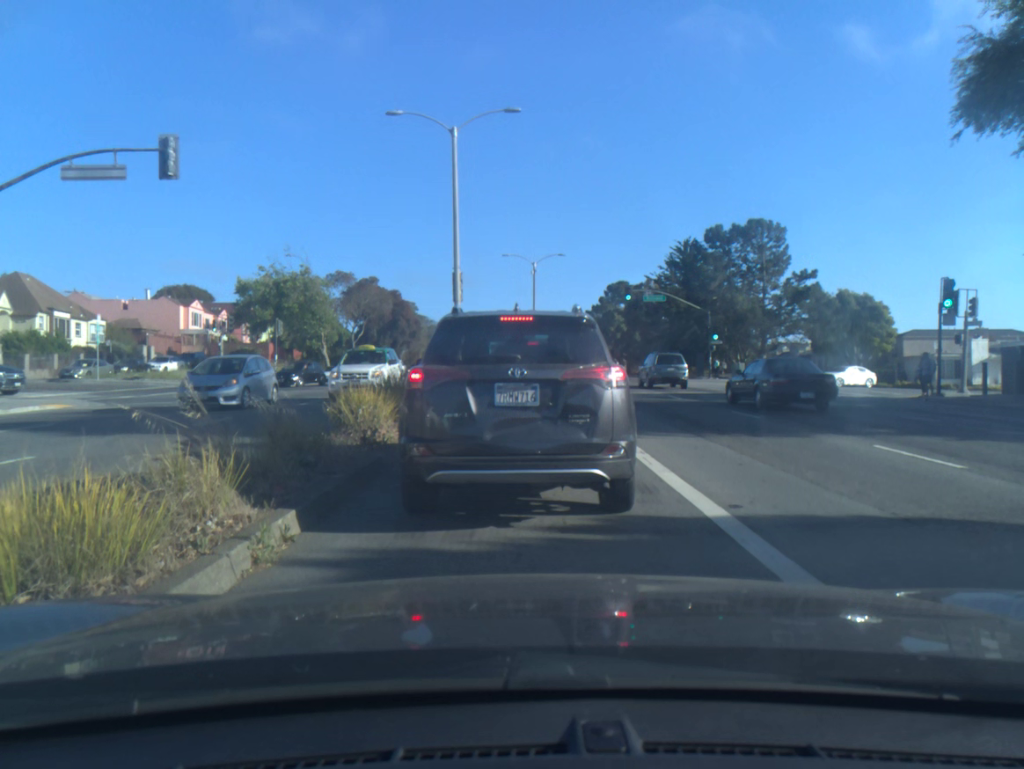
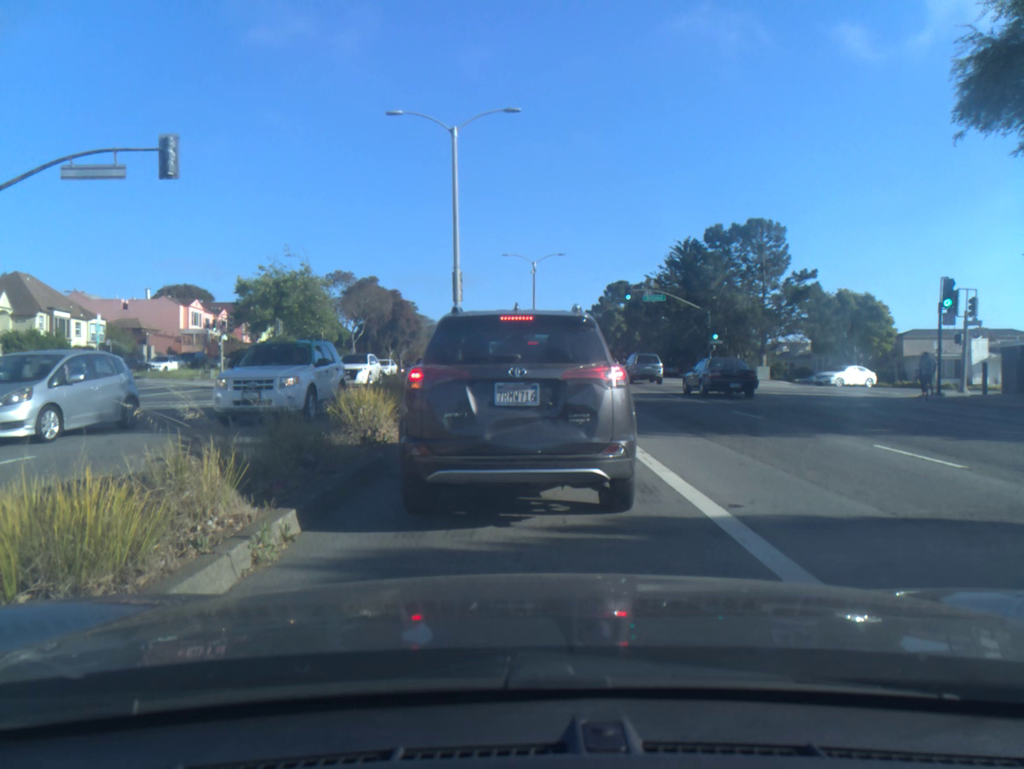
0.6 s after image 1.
(0.0, 0.0) m; 0°
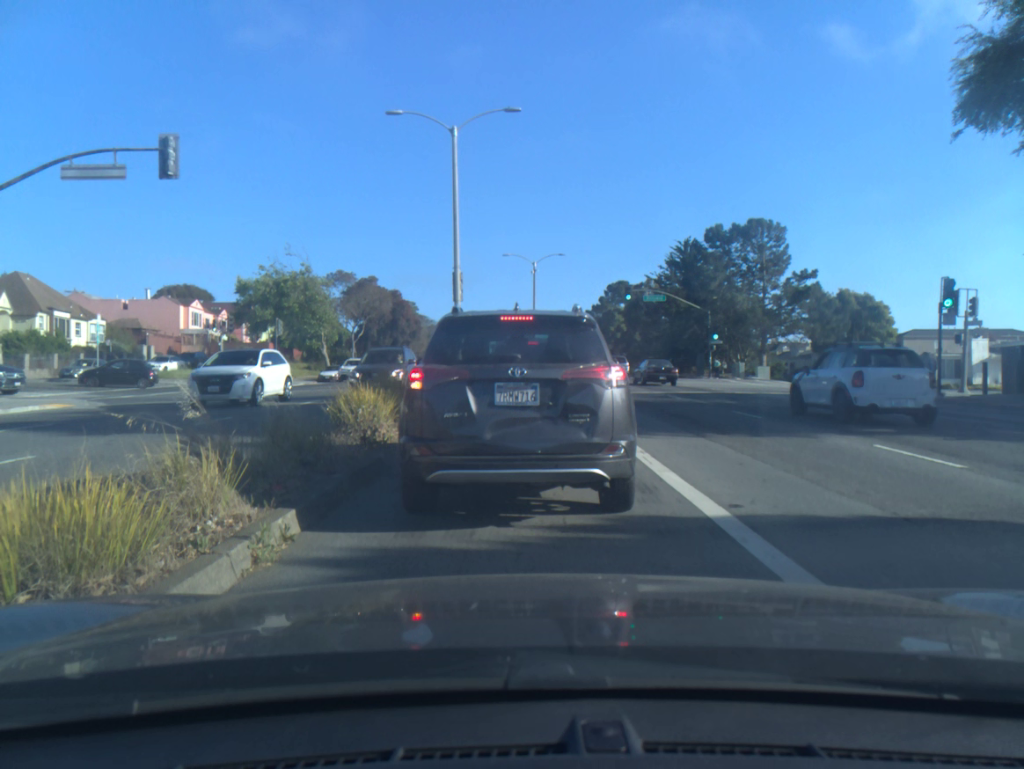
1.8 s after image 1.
(0.0, 0.0) m; 0°
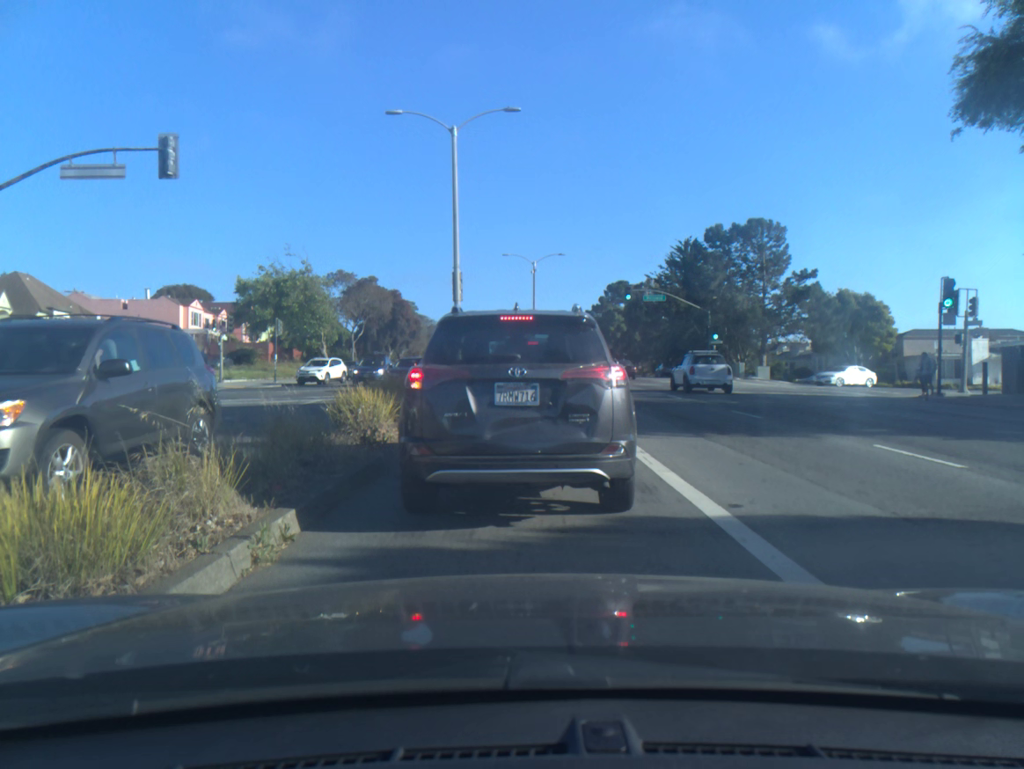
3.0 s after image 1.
(0.0, 0.0) m; 0°
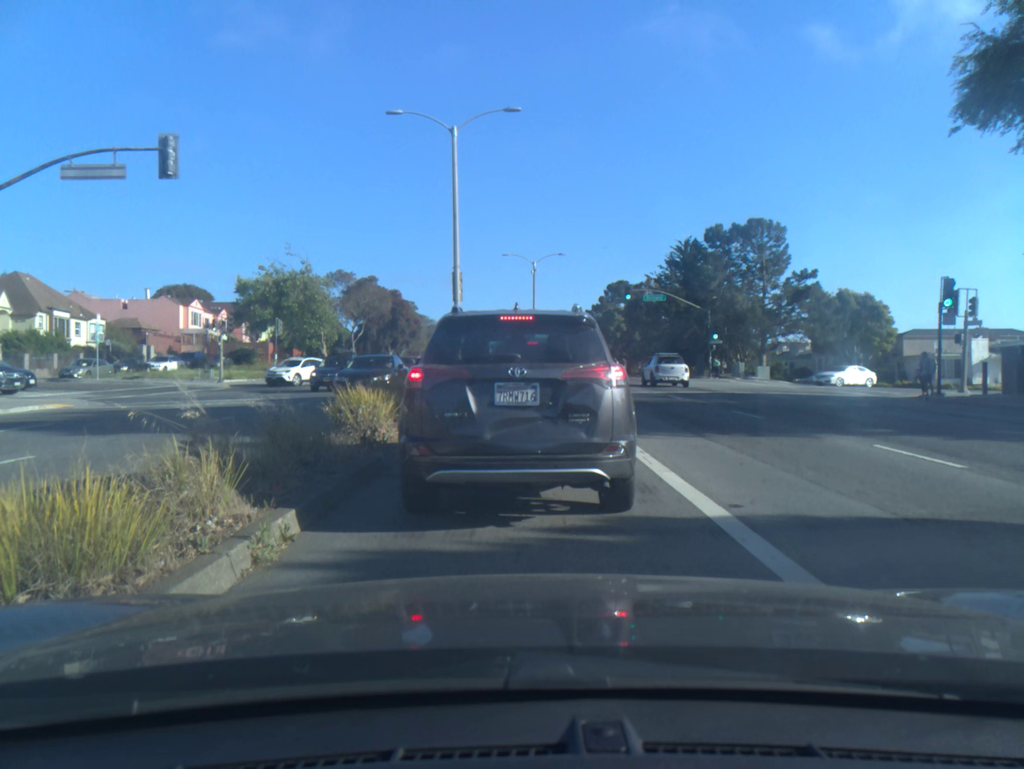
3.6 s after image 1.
(0.0, 0.0) m; 0°
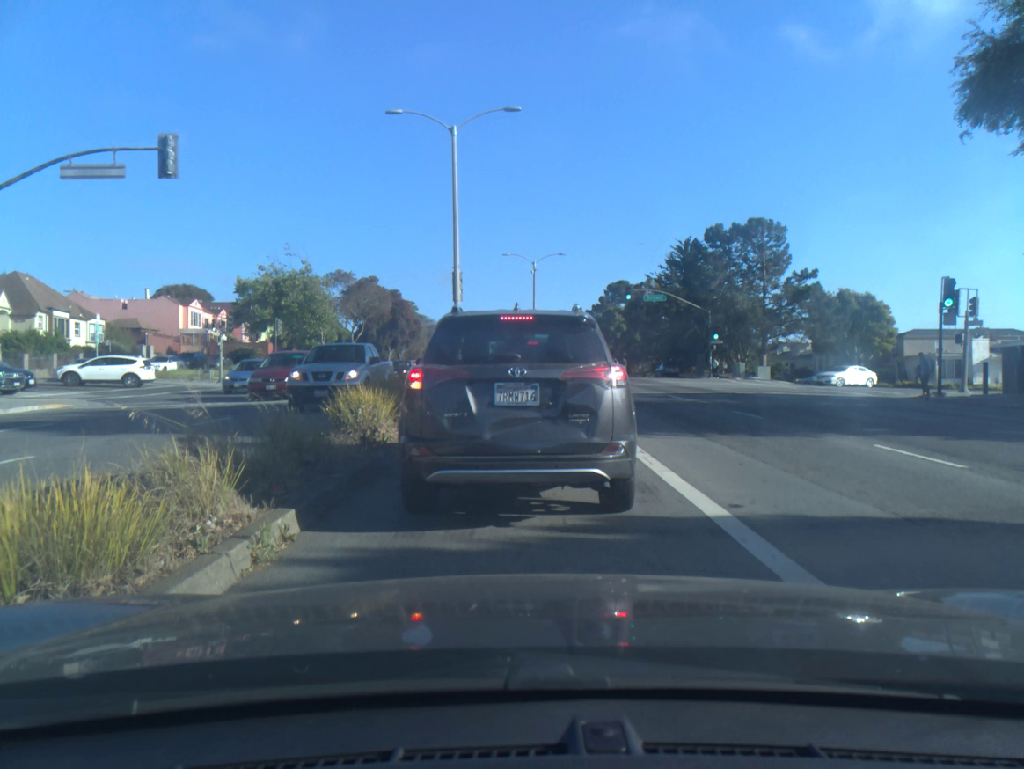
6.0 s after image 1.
(0.0, 0.0) m; 0°
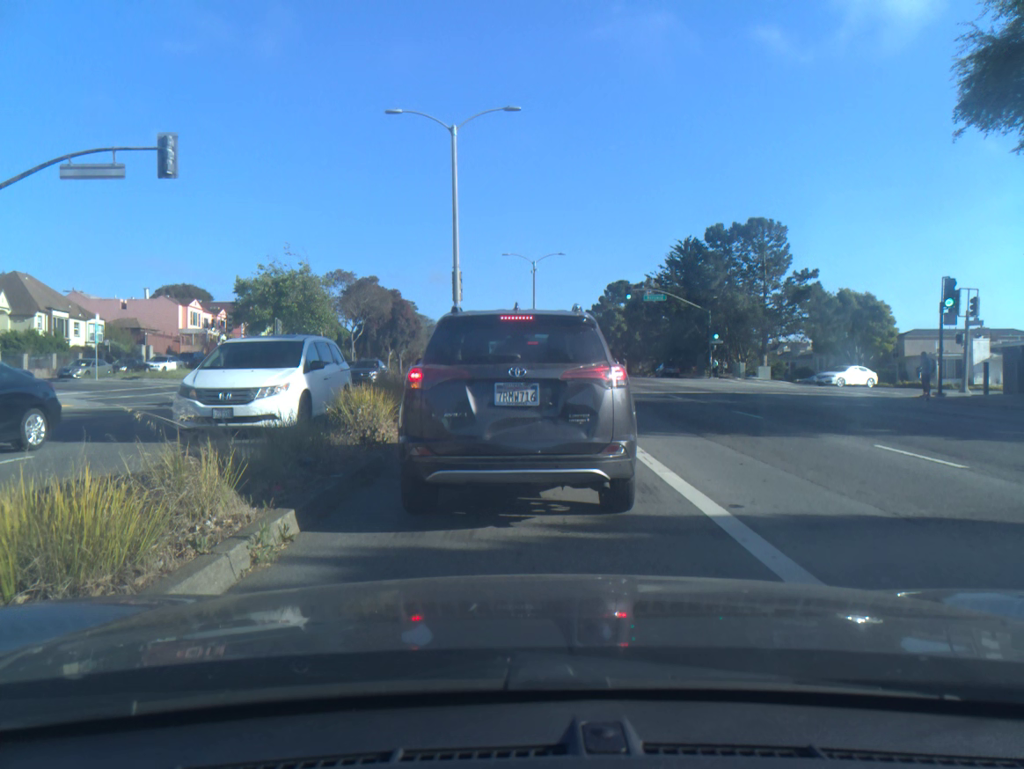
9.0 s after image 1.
(0.0, 0.0) m; 0°
